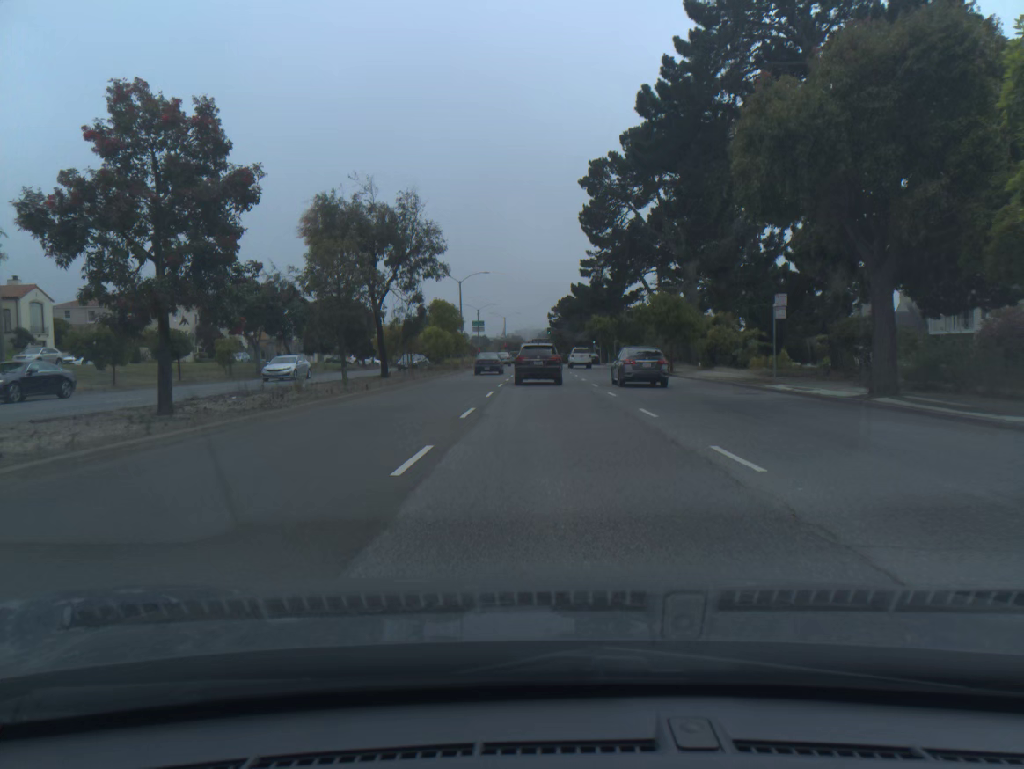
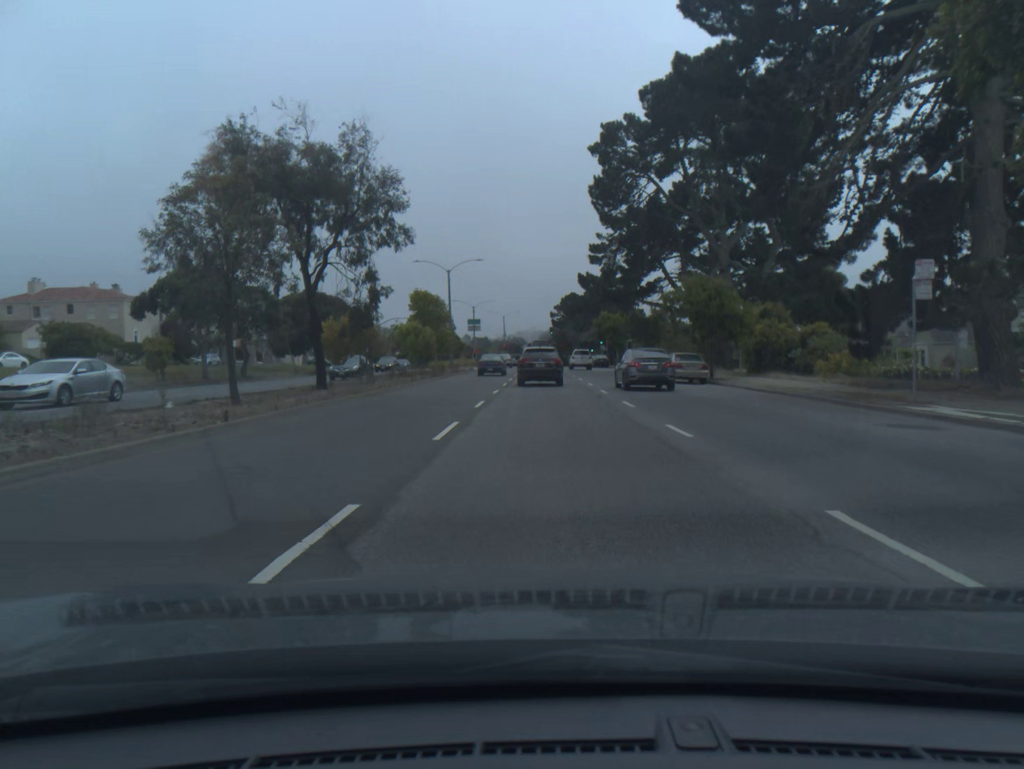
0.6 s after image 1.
(0.0, +11.2) m; 0°
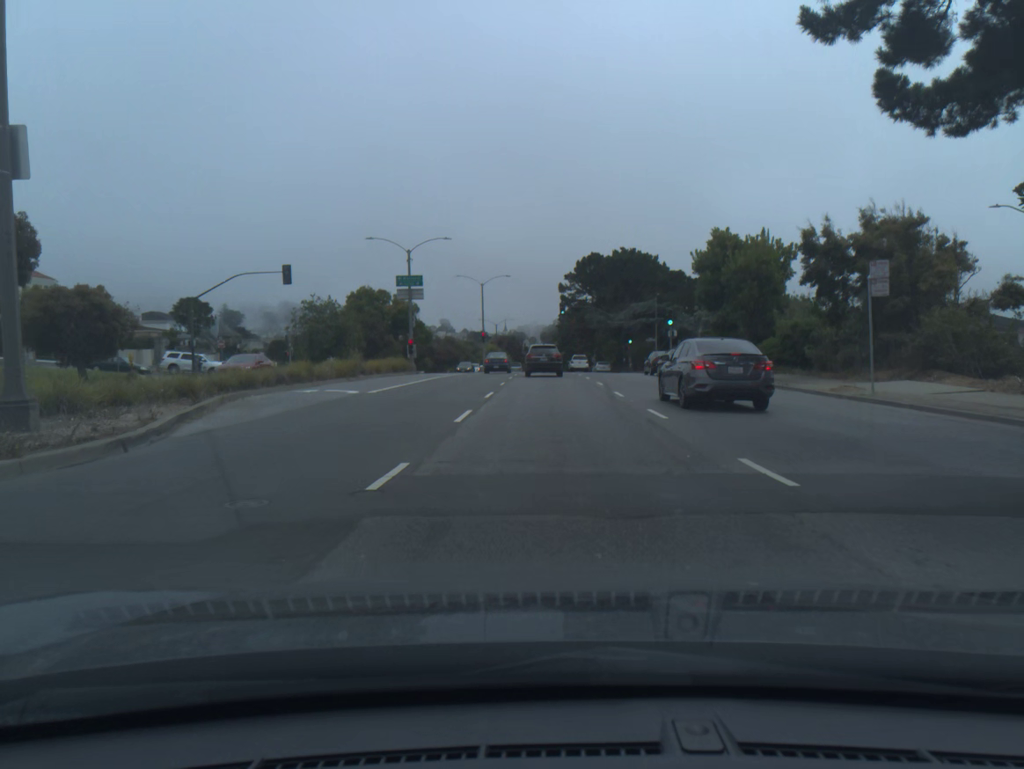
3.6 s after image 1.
(-0.1, +55.6) m; 0°
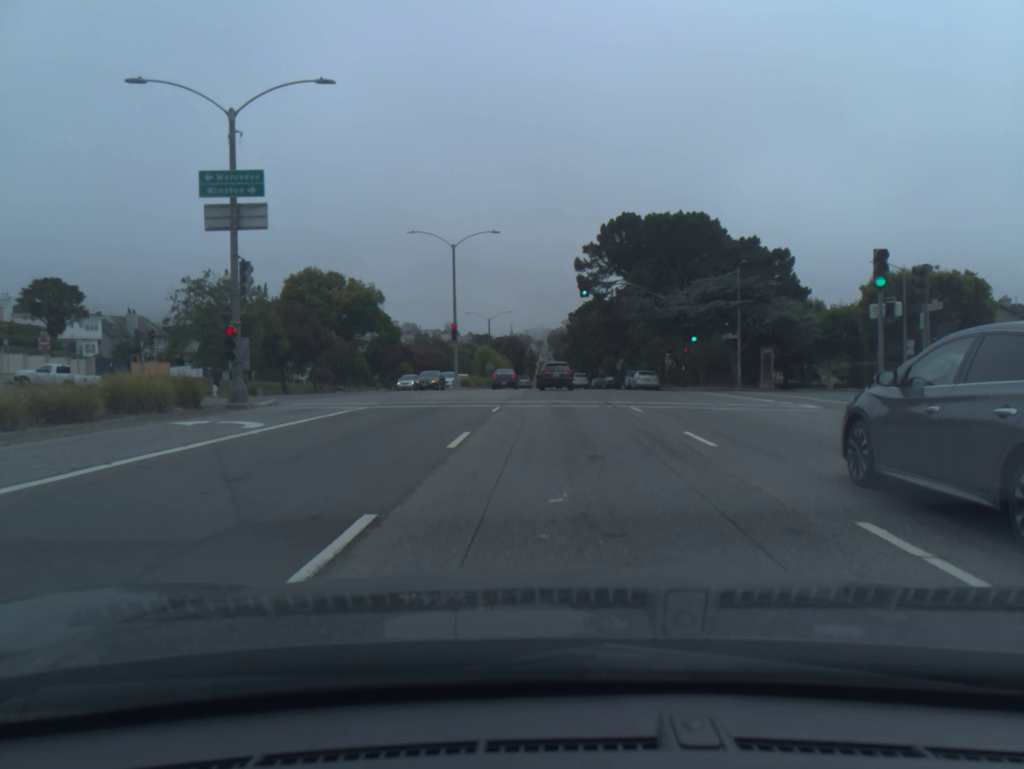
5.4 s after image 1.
(-0.1, +32.4) m; 0°
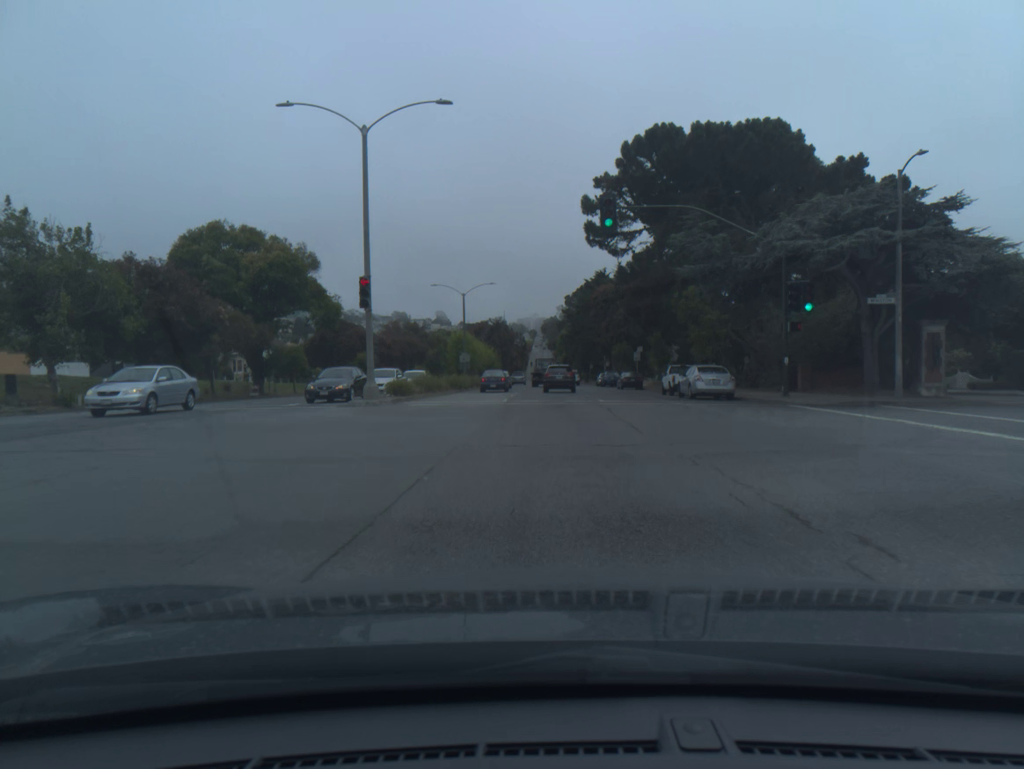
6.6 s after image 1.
(+0.1, +23.2) m; 0°
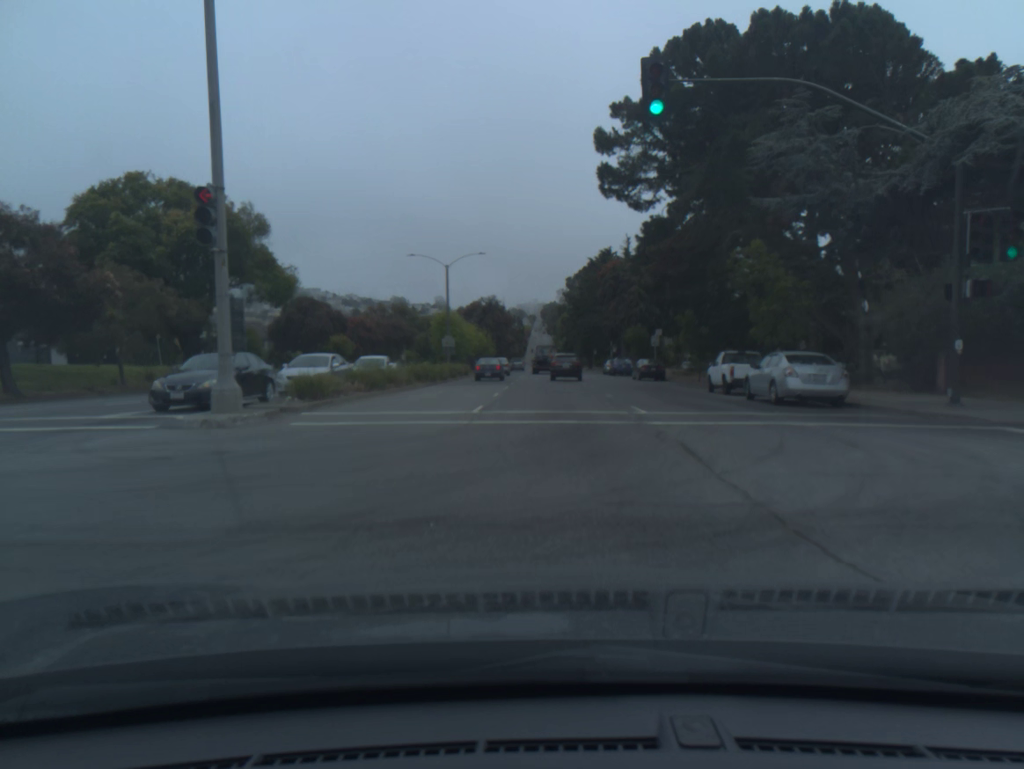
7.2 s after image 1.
(0.0, +12.3) m; 0°
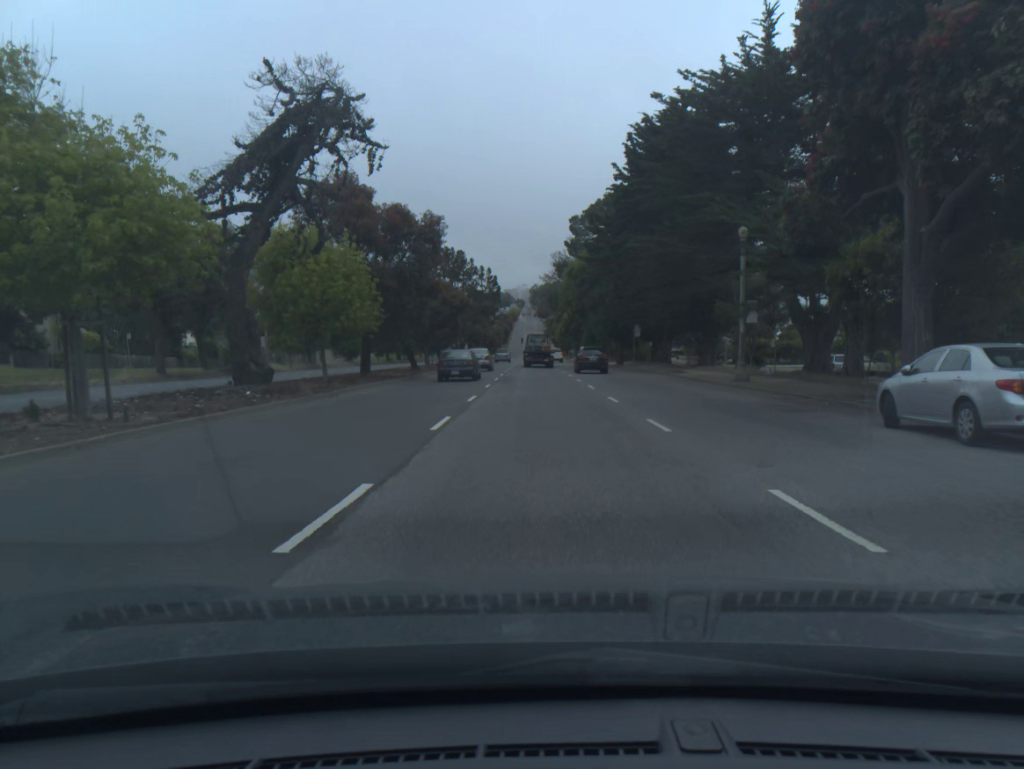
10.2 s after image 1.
(-0.1, +63.5) m; +1°
